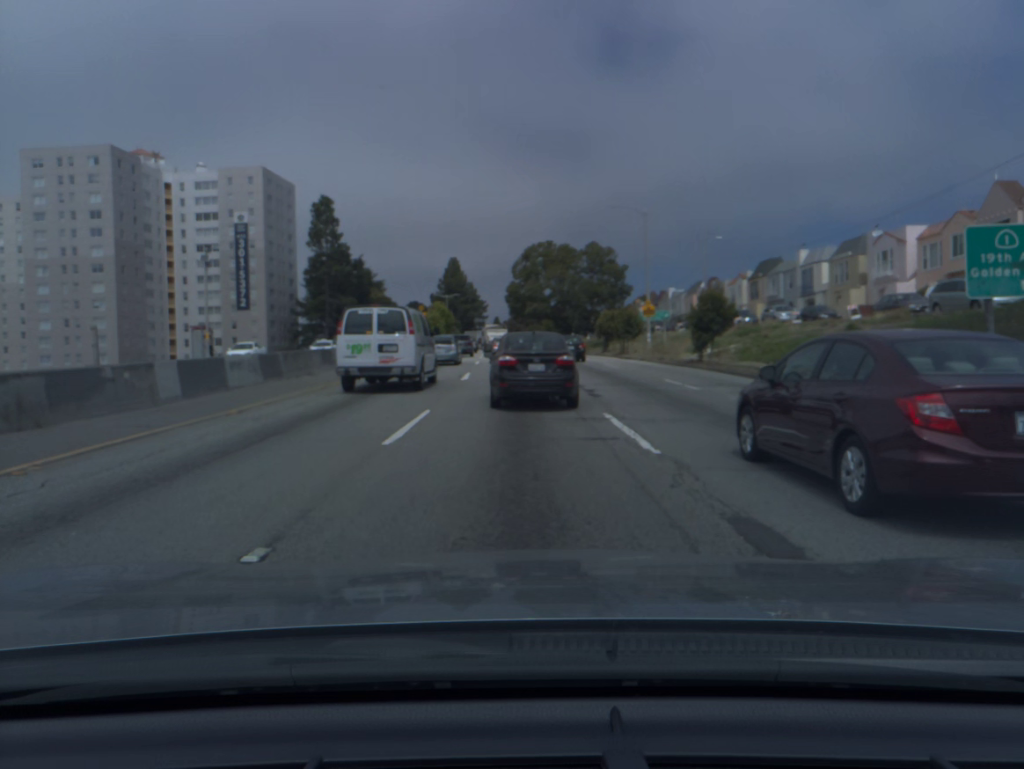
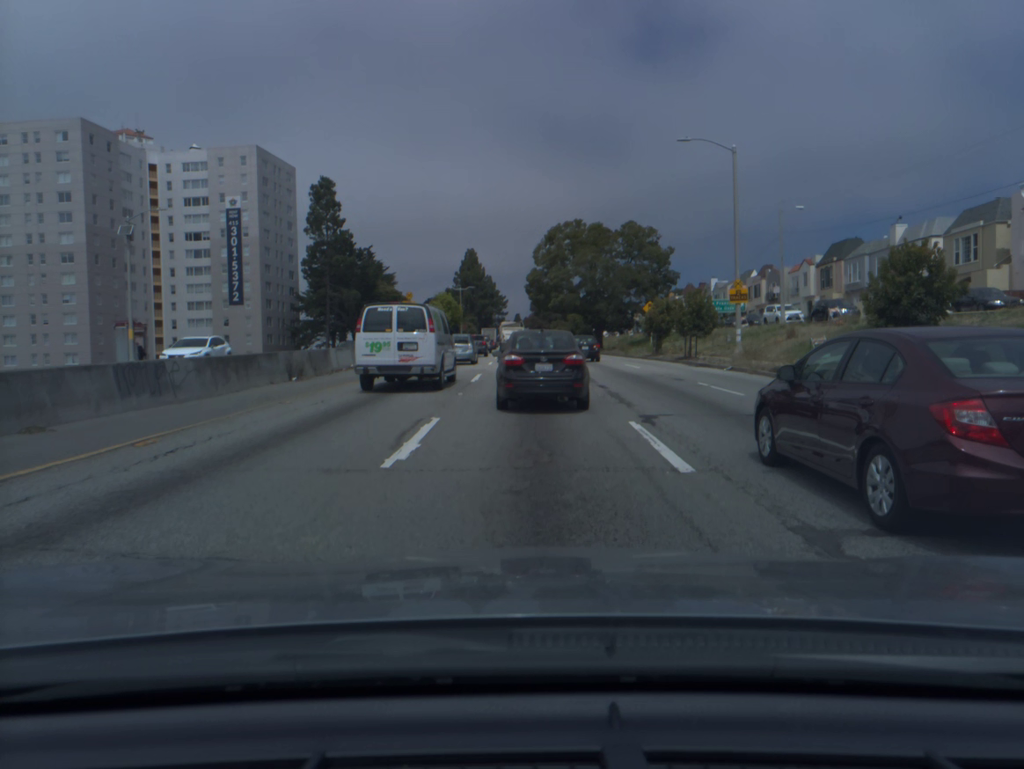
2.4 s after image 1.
(-0.2, +16.9) m; -1°
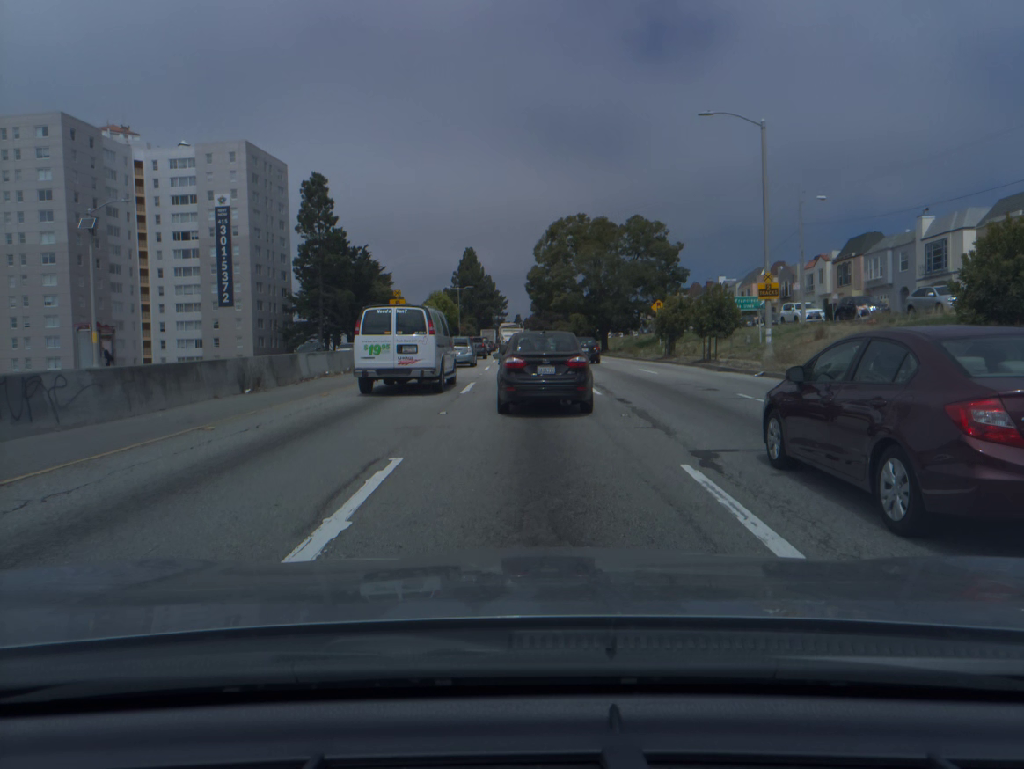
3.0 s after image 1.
(0.0, +3.9) m; +1°
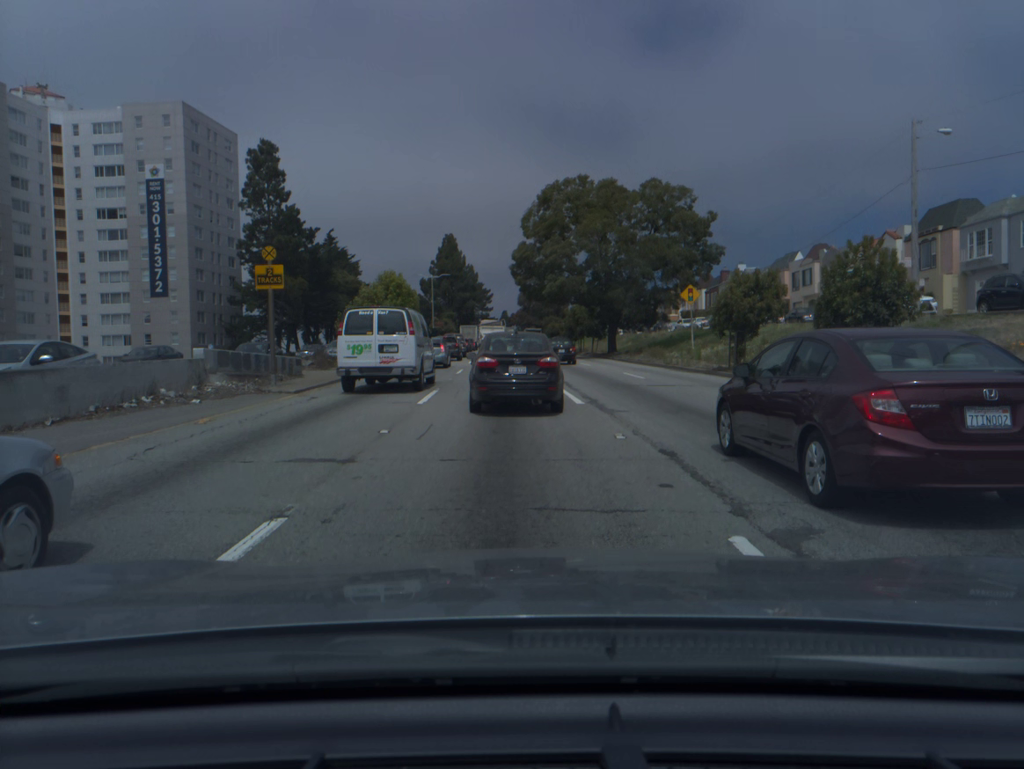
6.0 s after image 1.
(0.0, +17.4) m; 0°
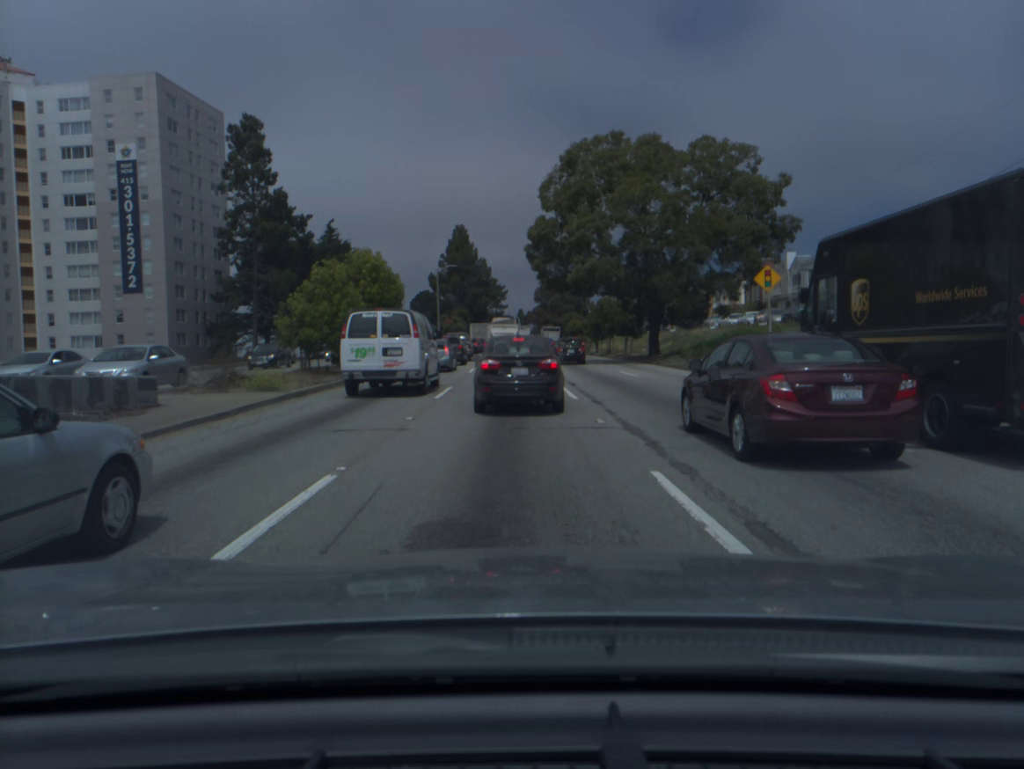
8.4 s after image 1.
(-0.1, +12.3) m; -1°
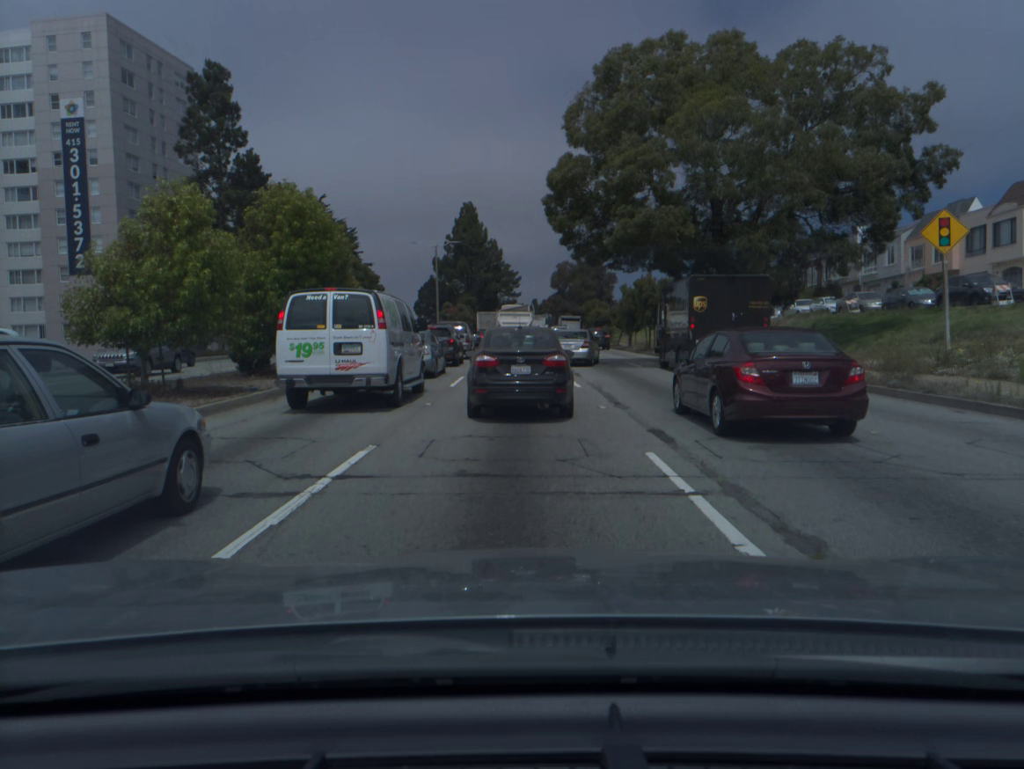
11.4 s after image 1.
(-0.2, +13.6) m; -1°
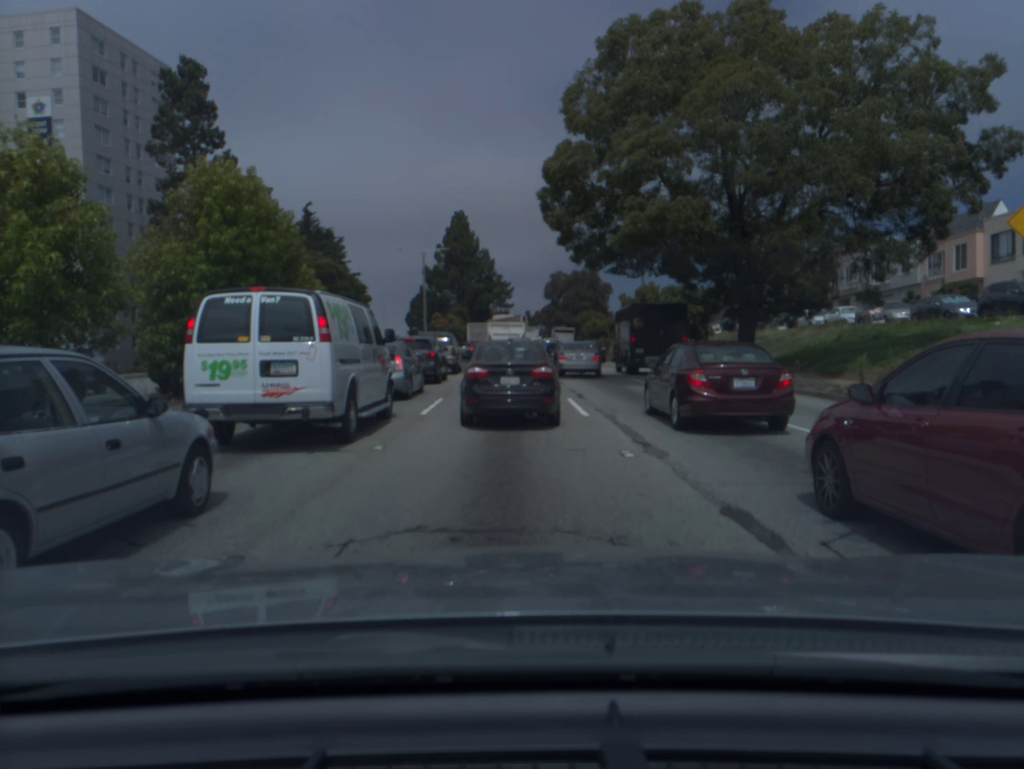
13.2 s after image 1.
(0.0, +4.4) m; +2°
